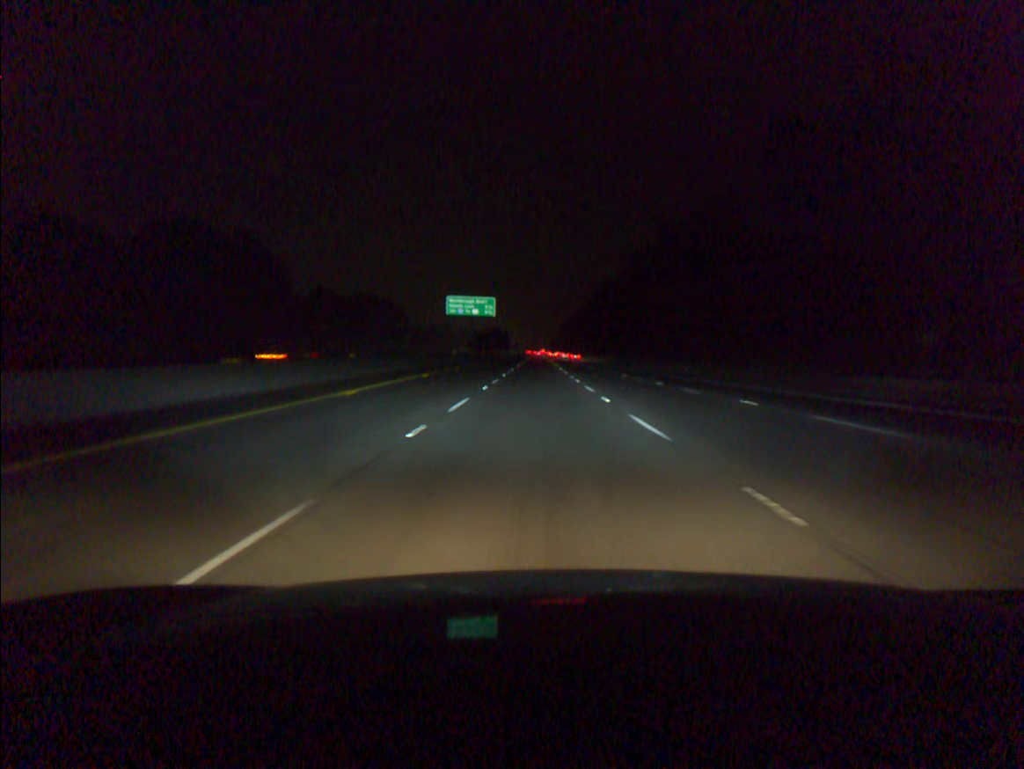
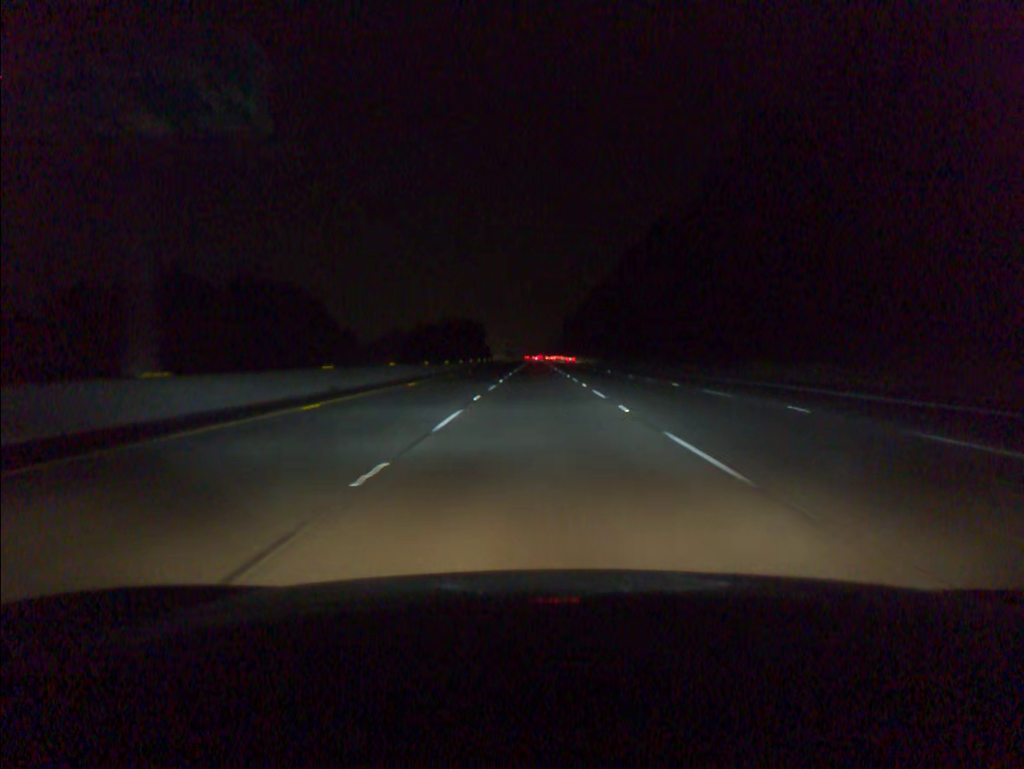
(-0.7, +91.5) m; 0°
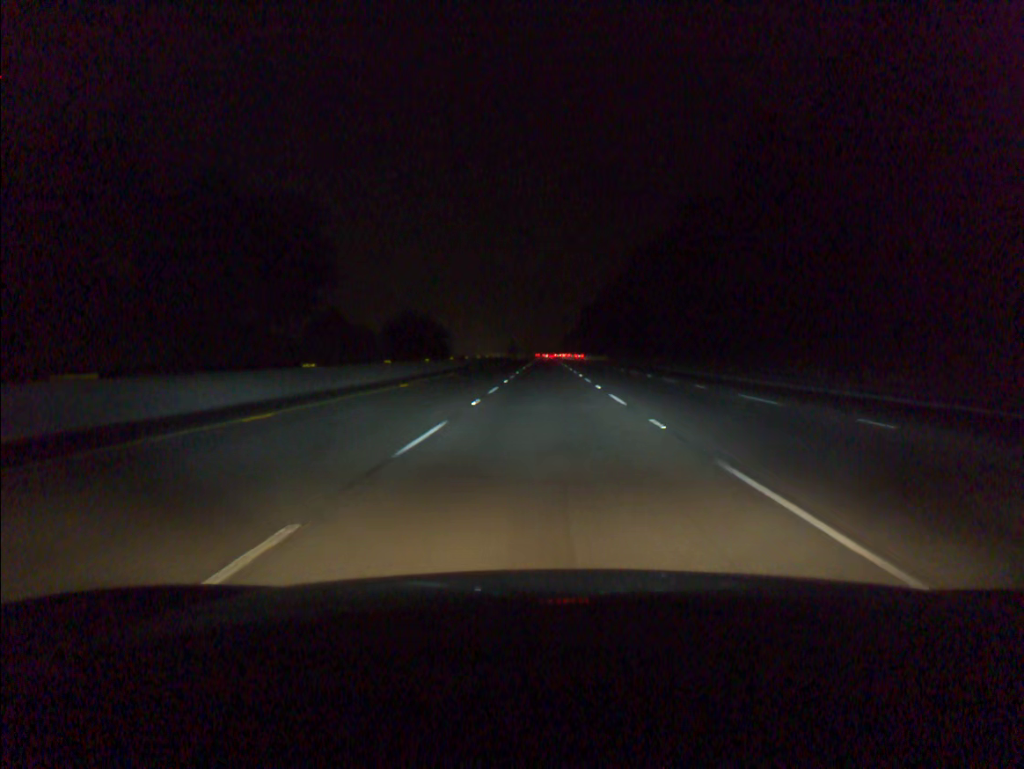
(-0.7, +91.2) m; -1°
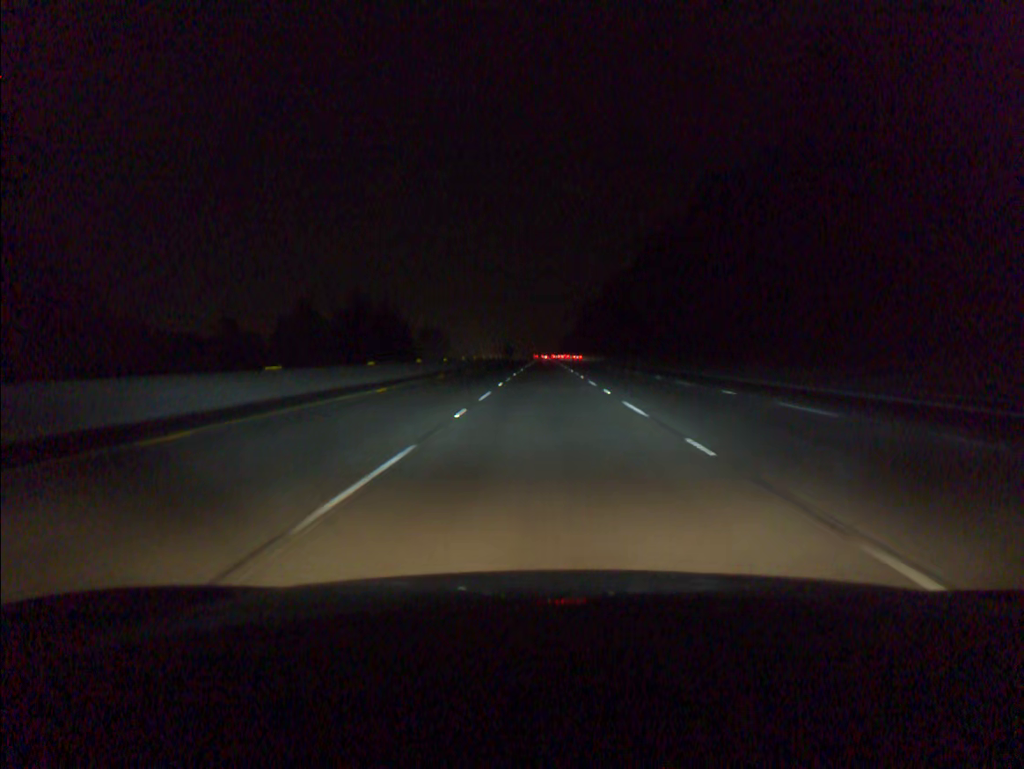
(0.0, +18.2) m; 0°
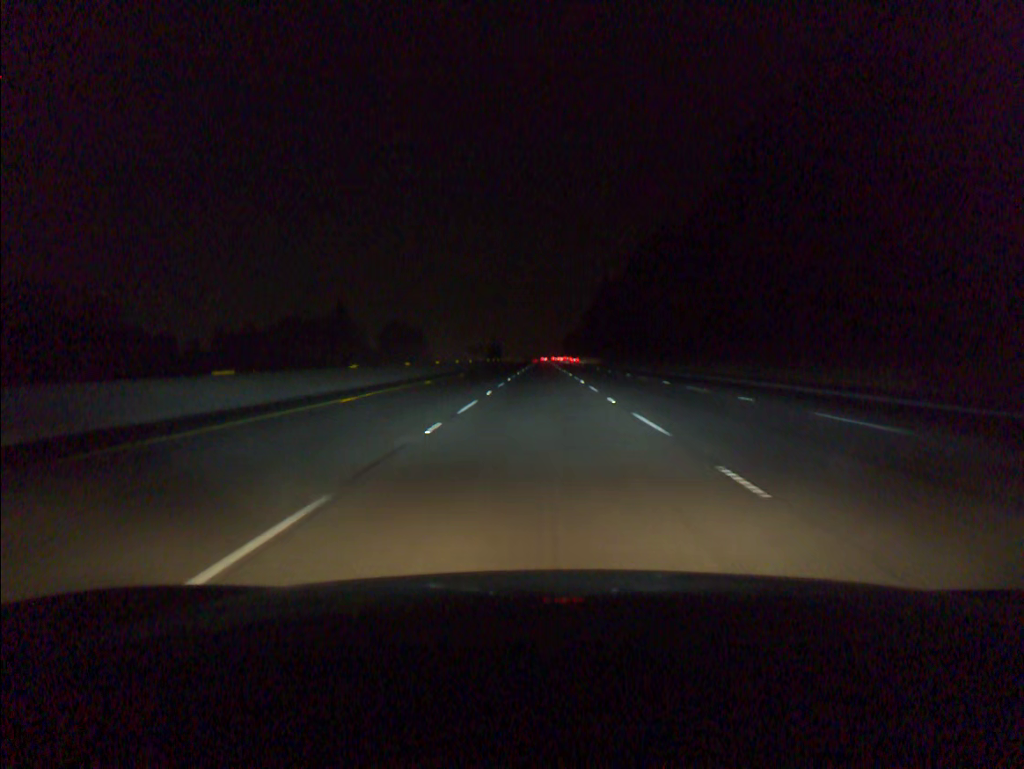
(+0.4, +91.1) m; 0°
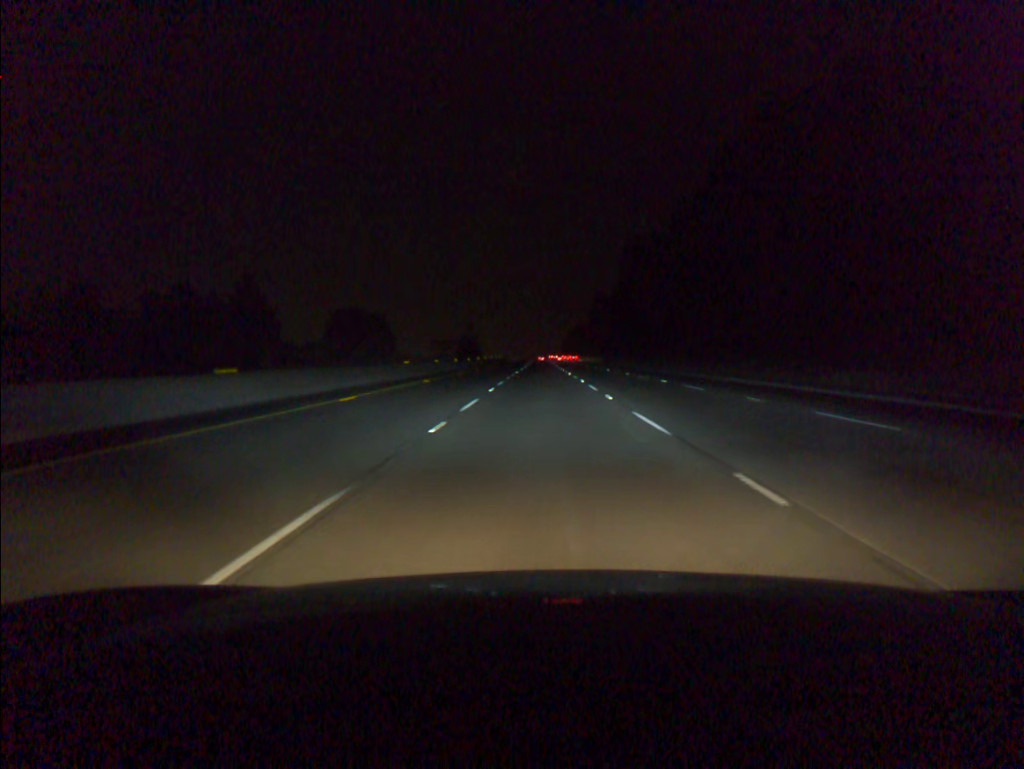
(-0.1, +72.9) m; 0°
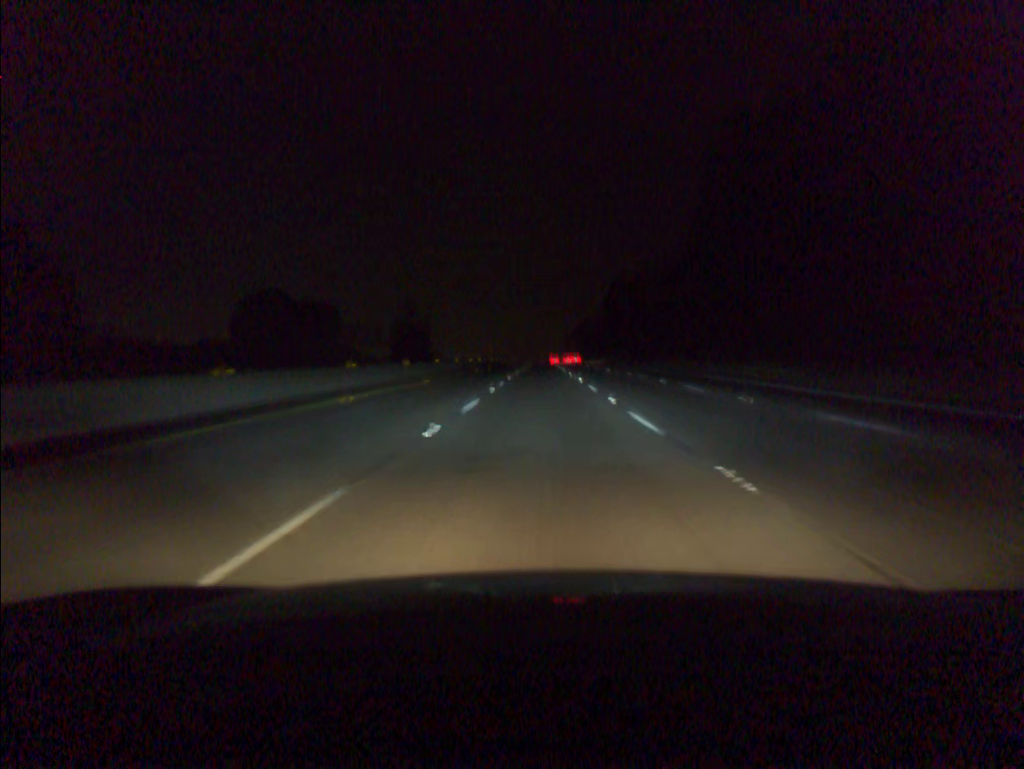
(0.0, +73.2) m; 0°
